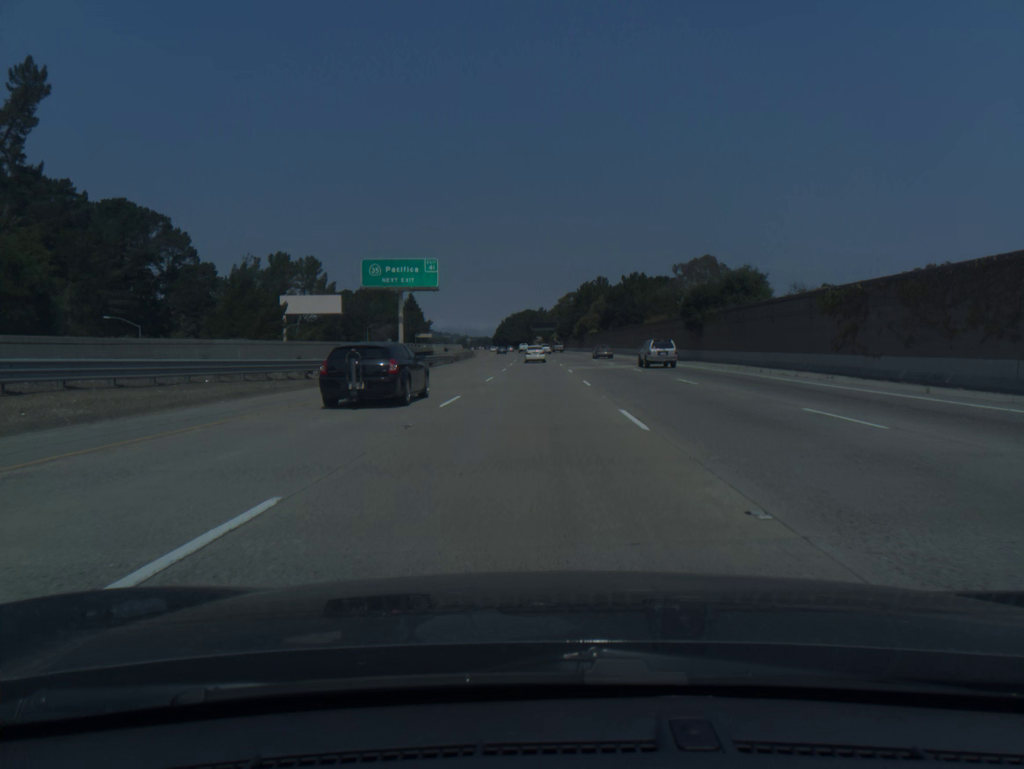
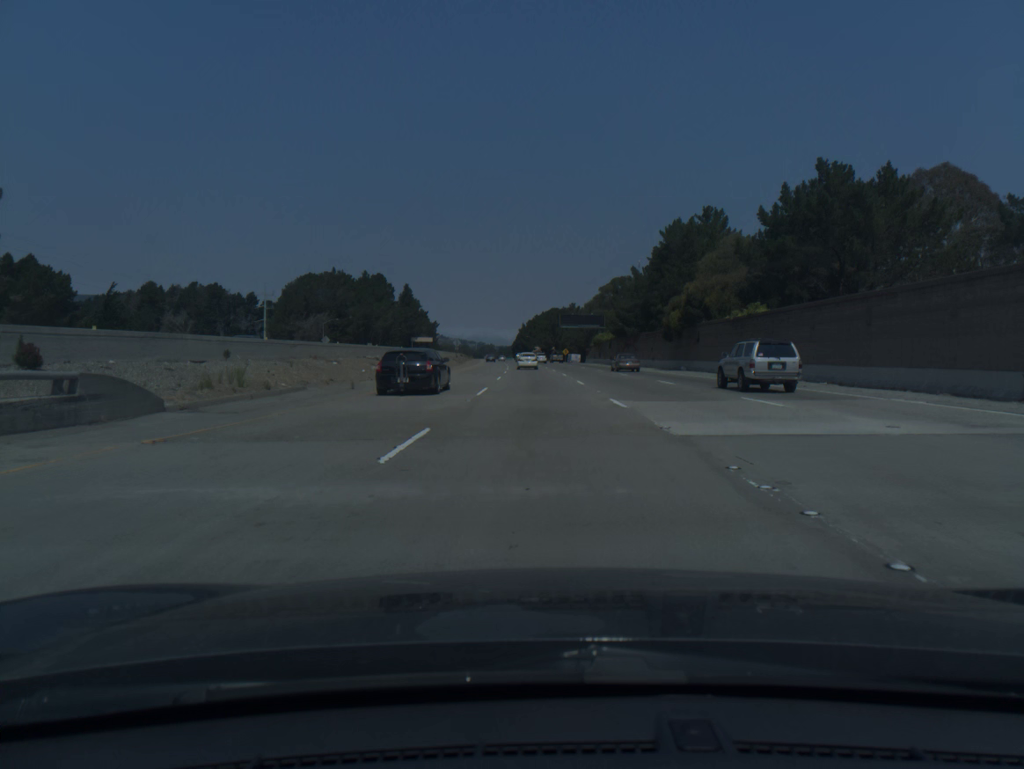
(-1.1, +96.7) m; -2°
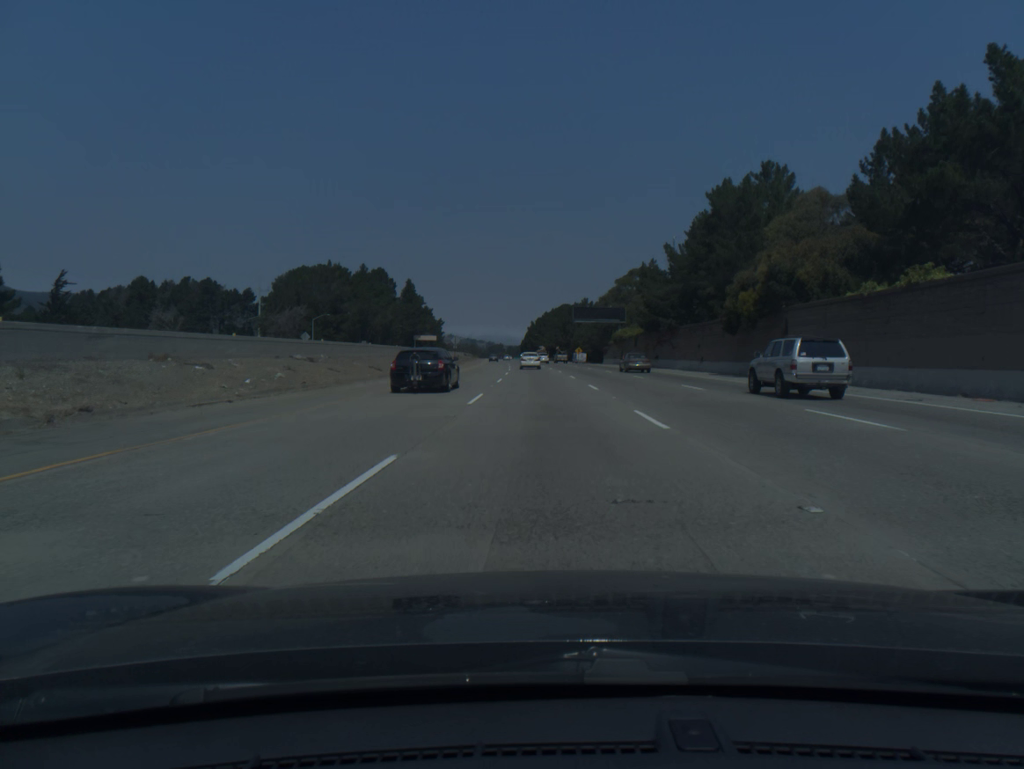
(-0.1, +19.3) m; -1°
